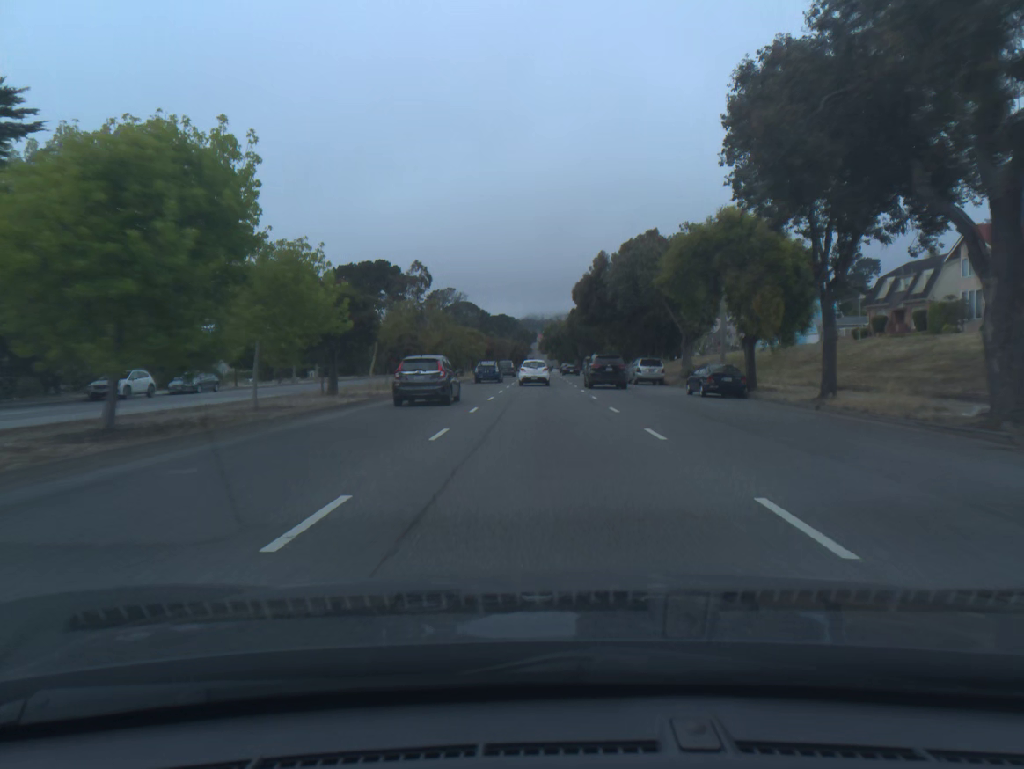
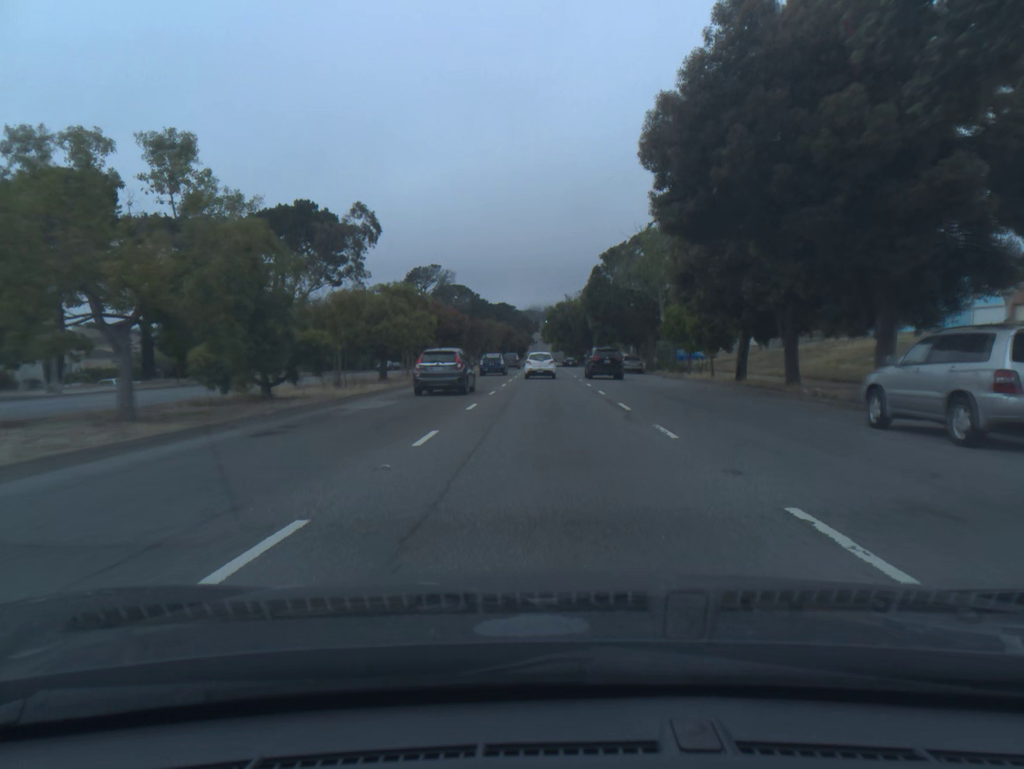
(-0.1, +37.7) m; 0°
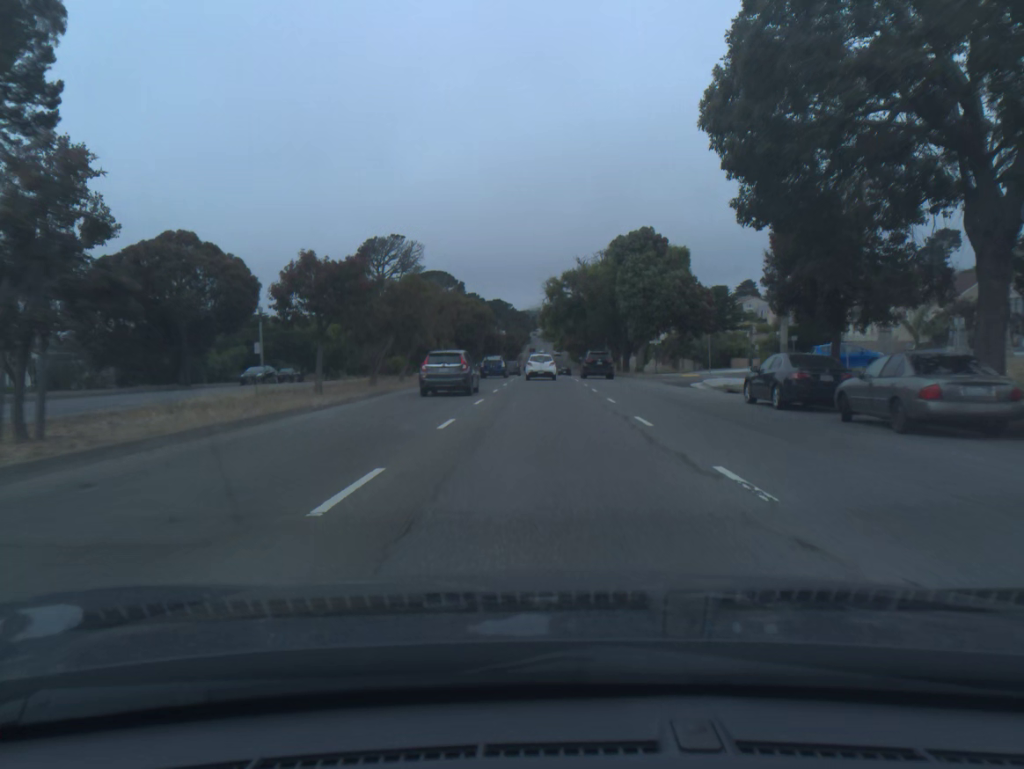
(+0.1, +48.3) m; 0°
